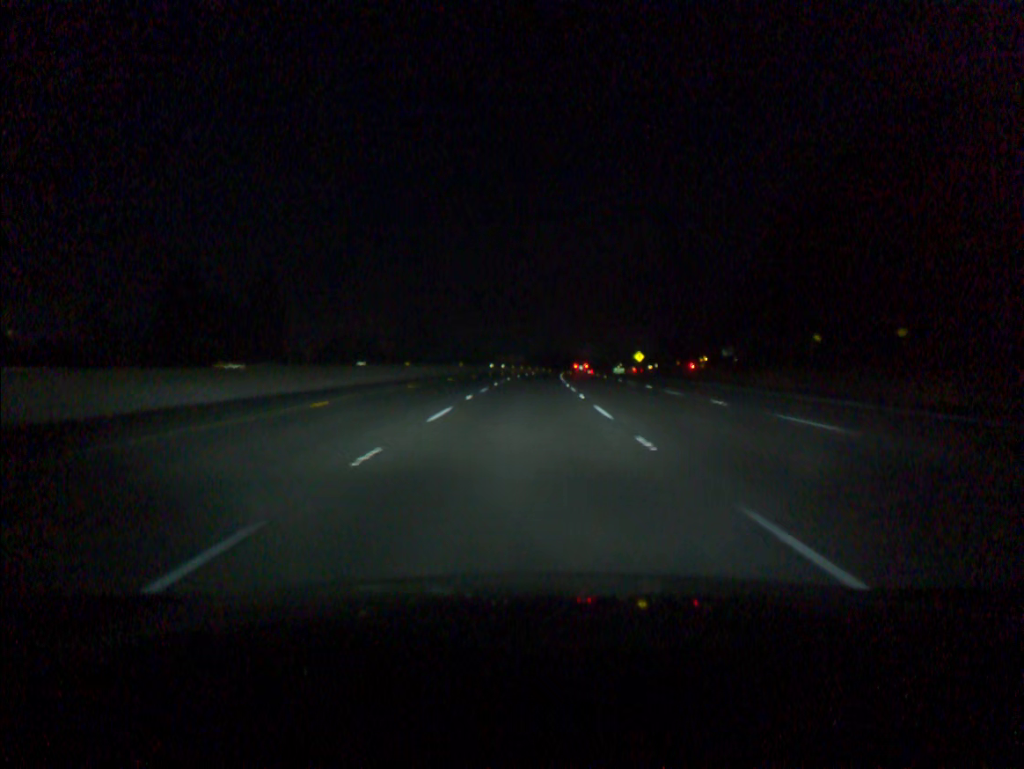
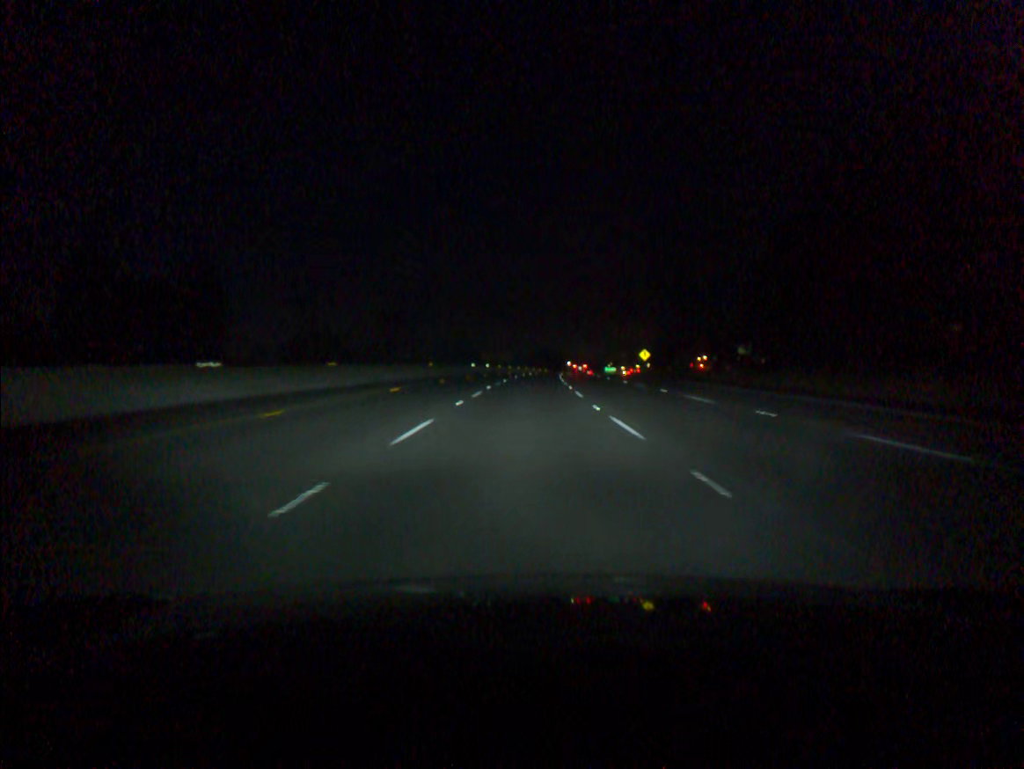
(+0.1, +18.3) m; +1°
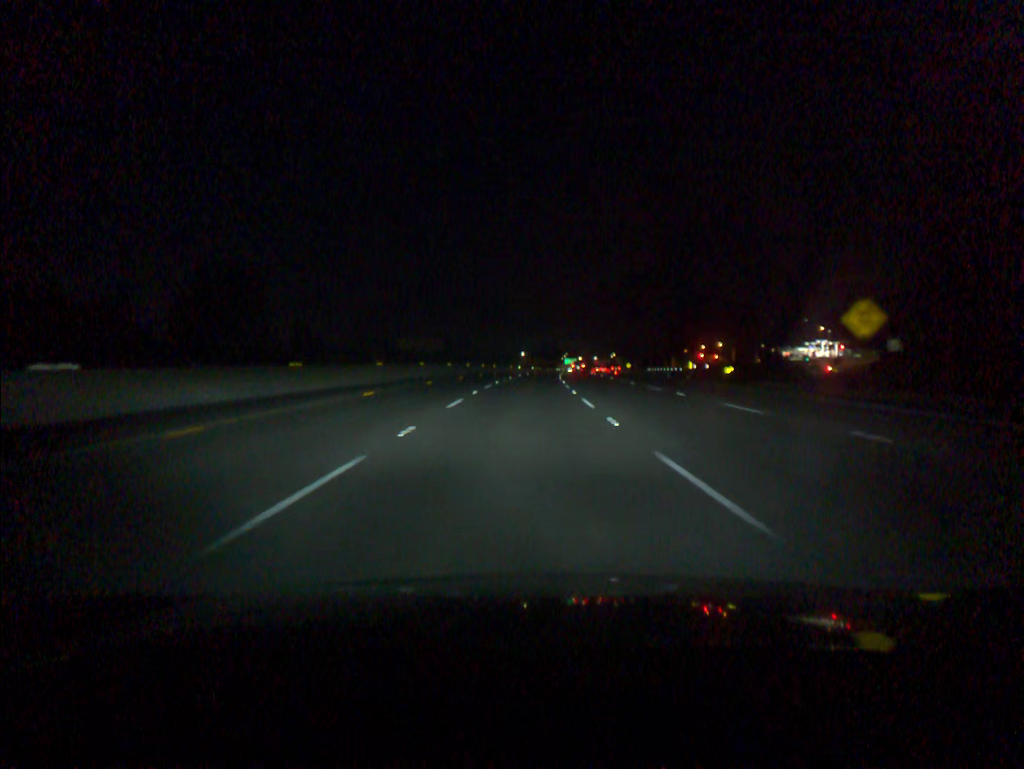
(+3.2, +91.6) m; +4°
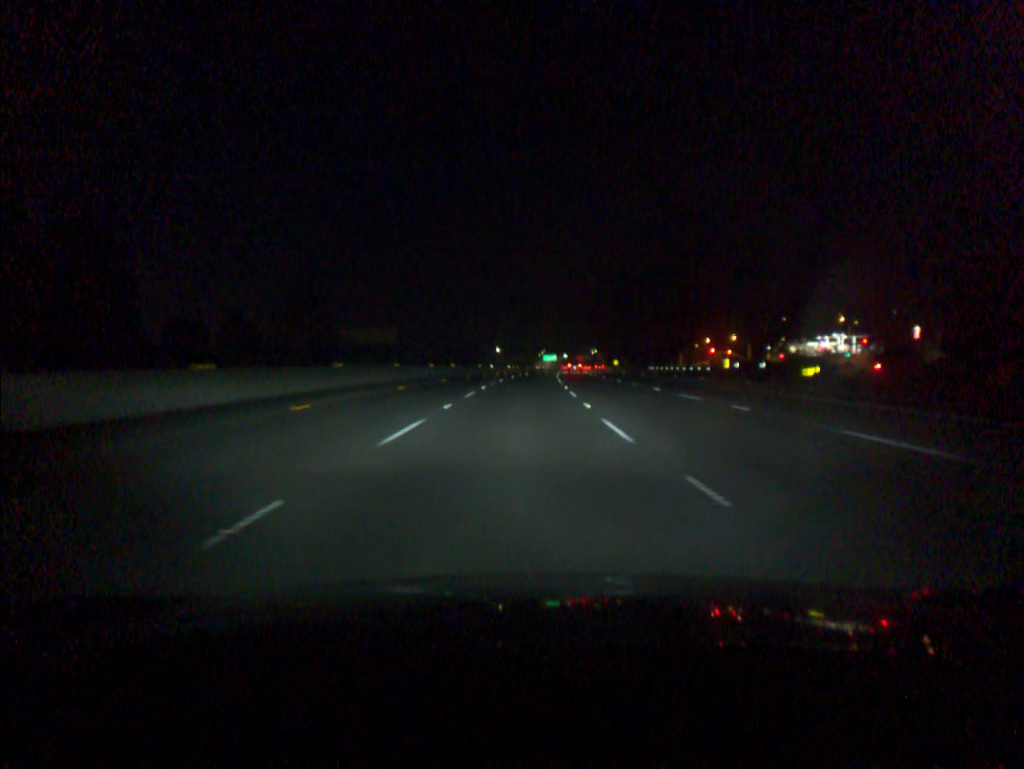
(+0.6, +36.8) m; +2°
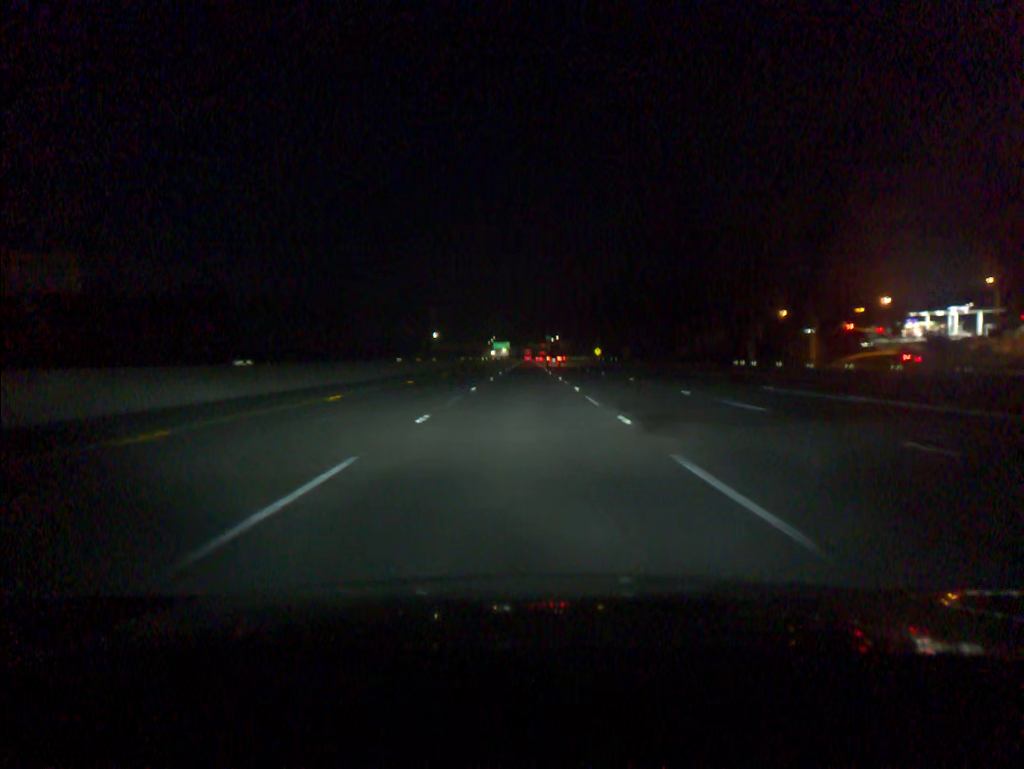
(+2.8, +92.4) m; +4°
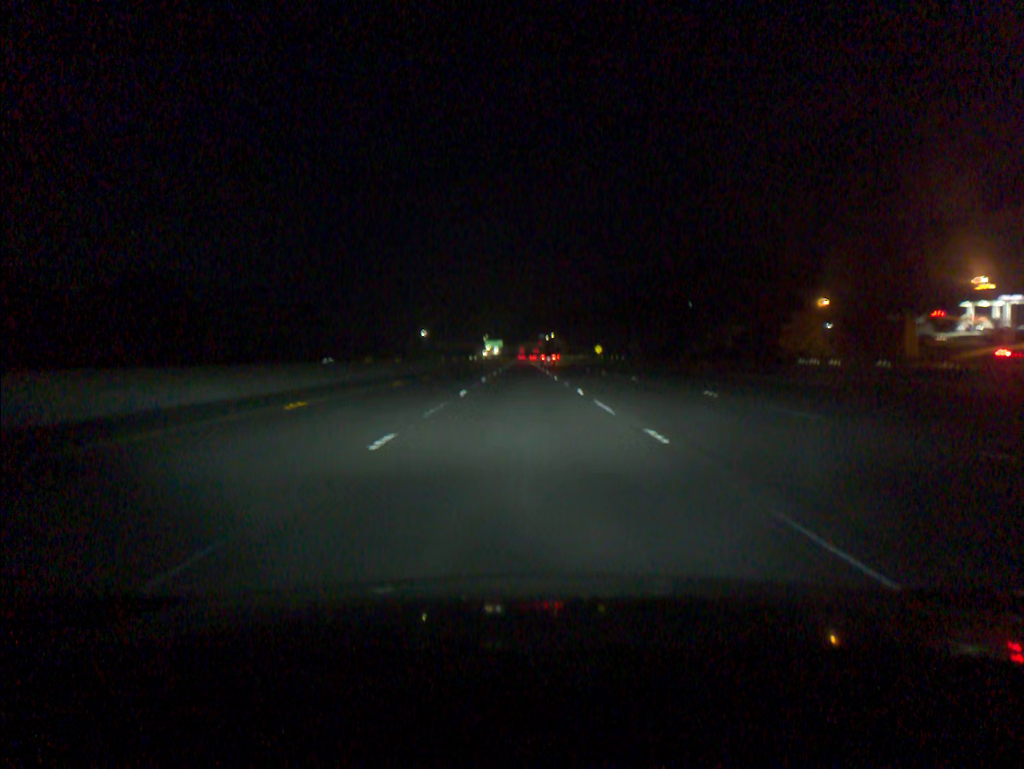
(+0.1, +18.5) m; 0°
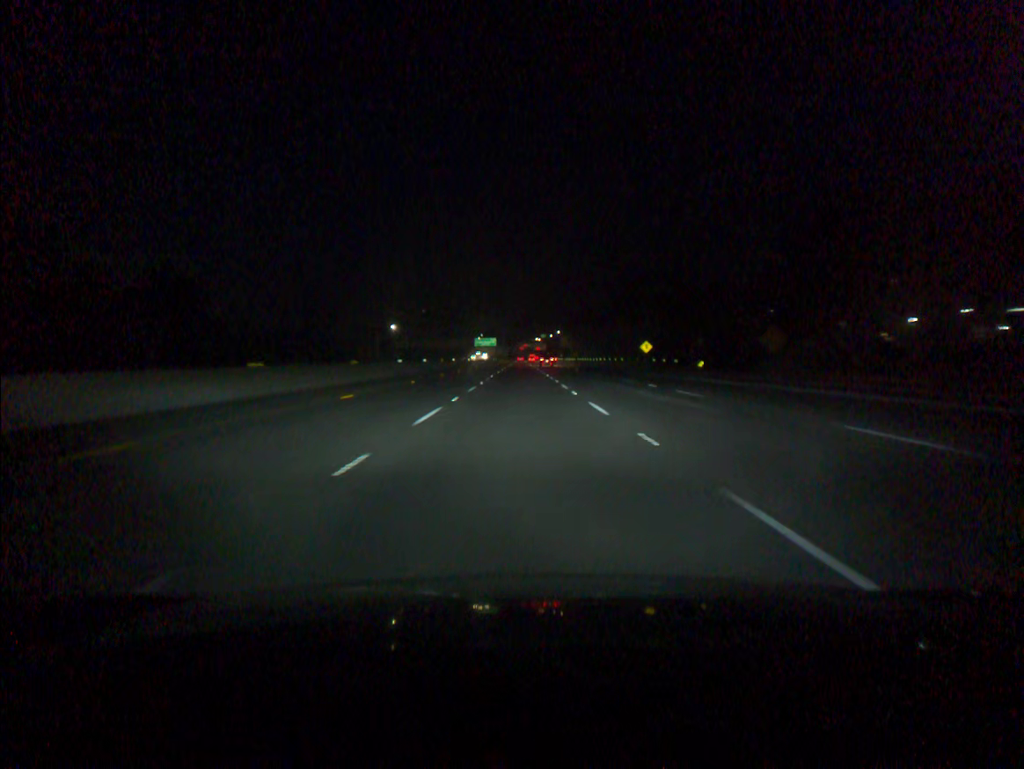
(+0.2, +73.5) m; 0°
